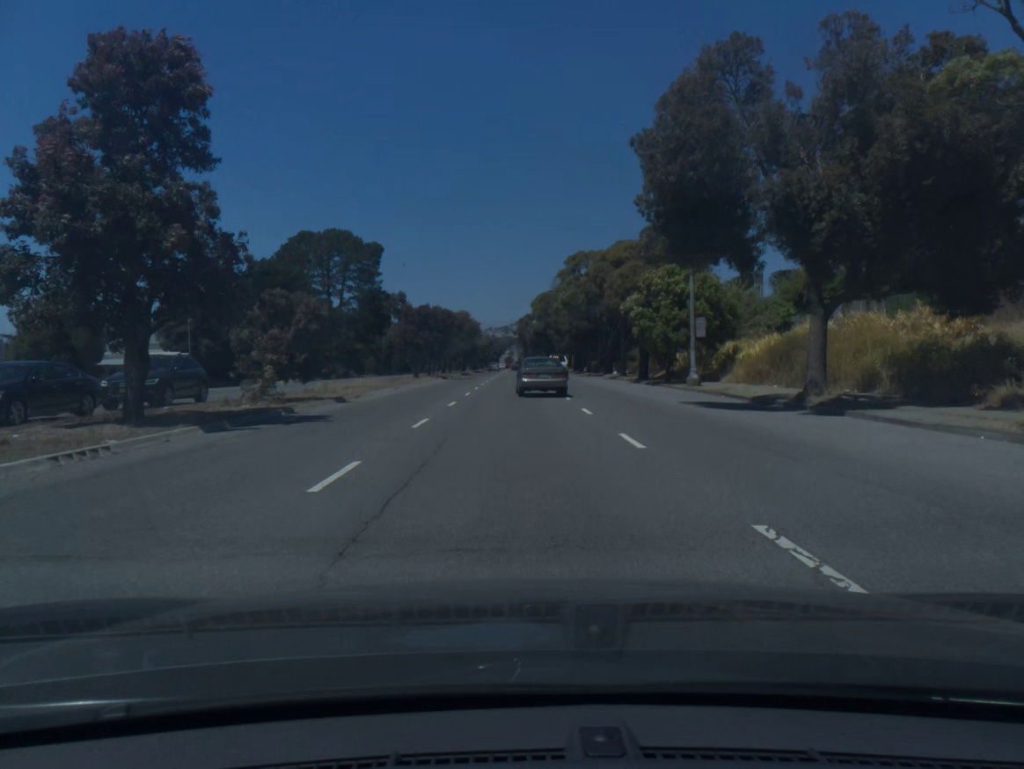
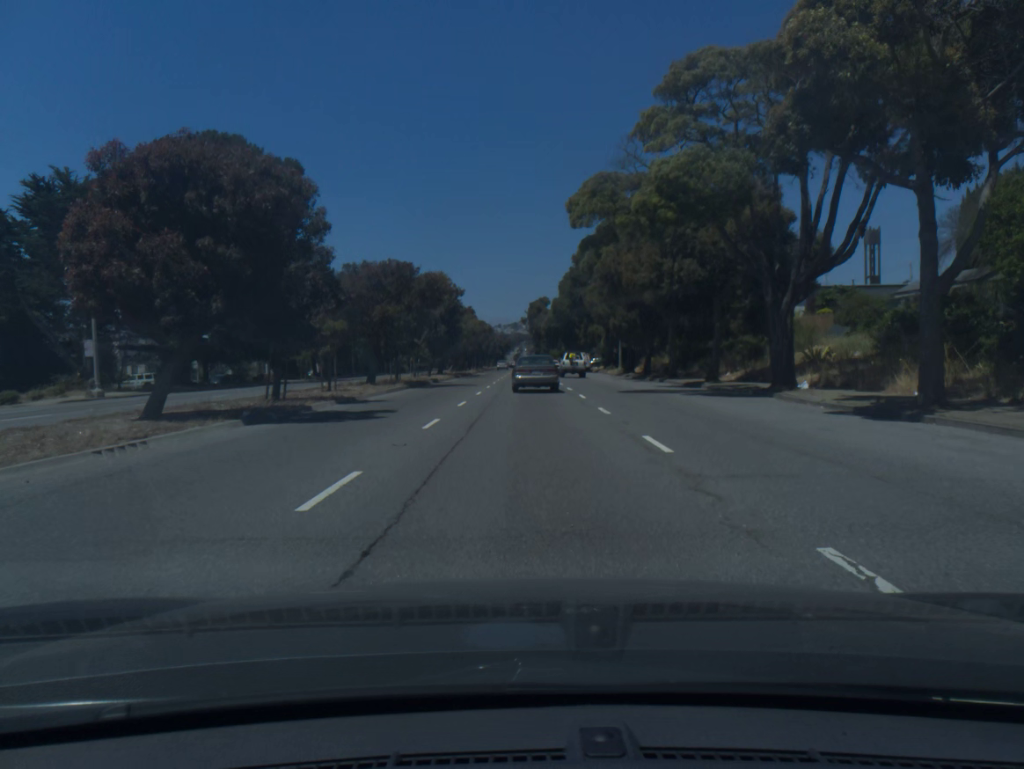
(-0.4, +45.2) m; -1°
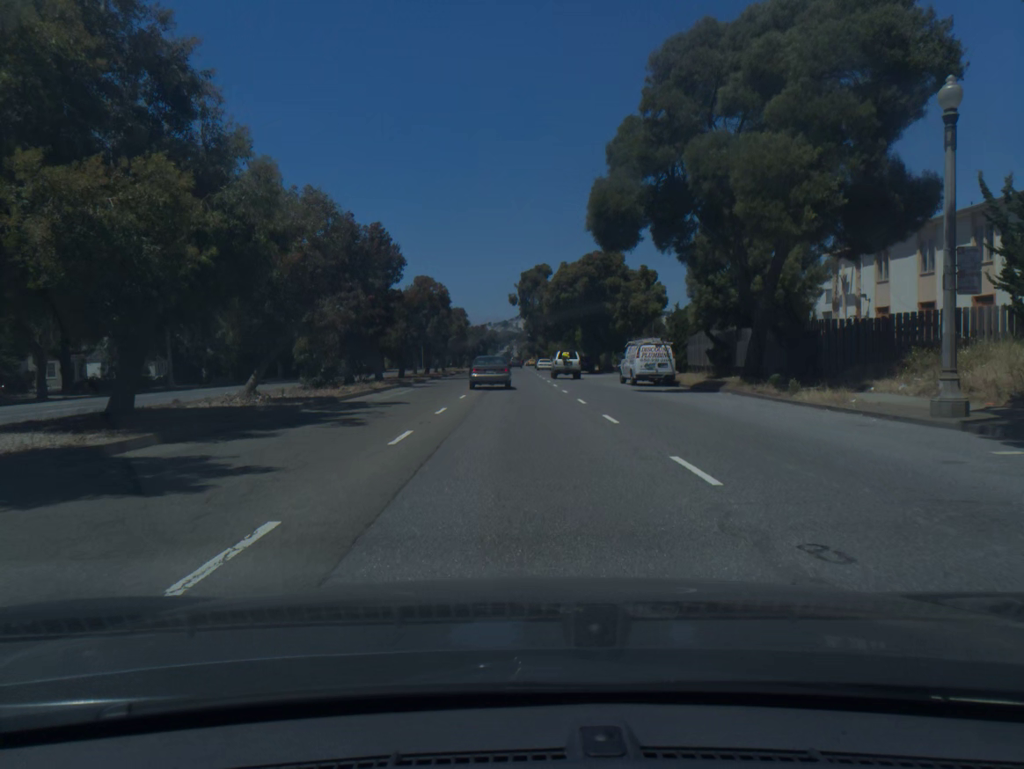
(+0.5, +54.6) m; +1°
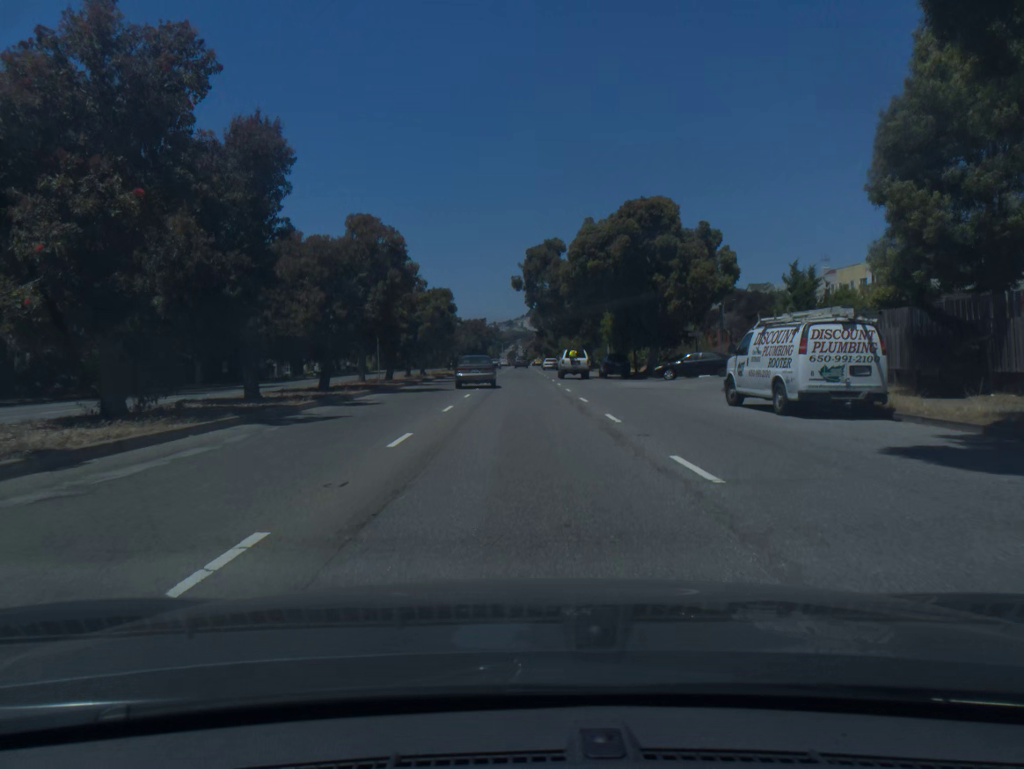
(-0.1, +21.7) m; 0°
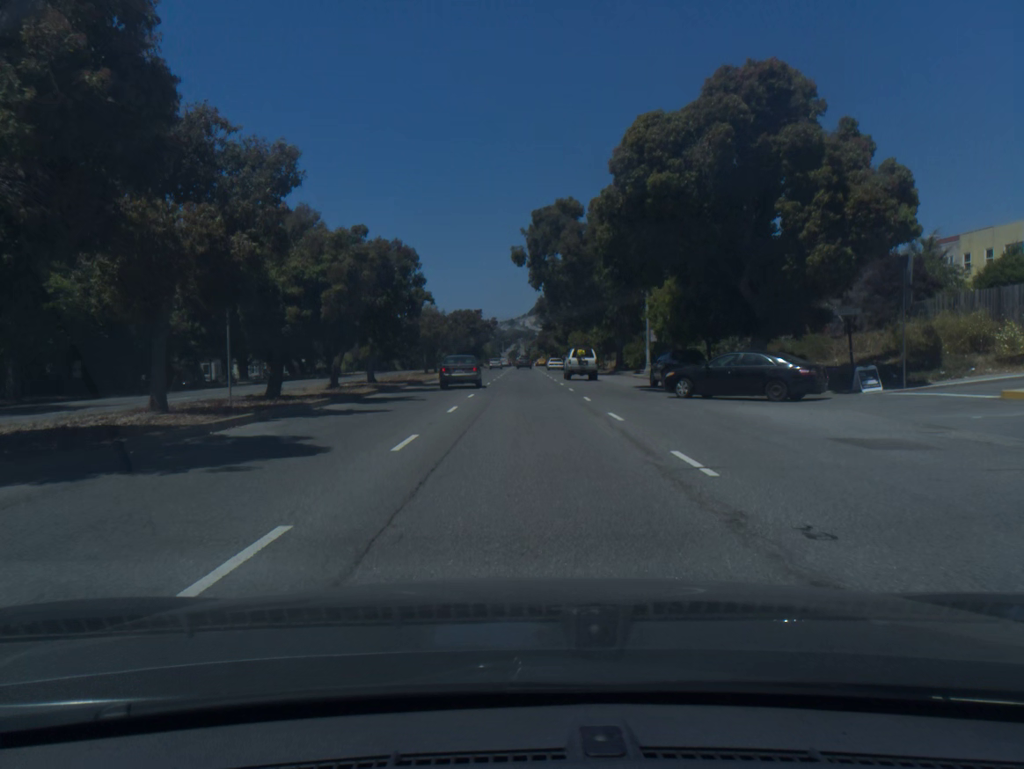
(0.0, +21.7) m; 0°
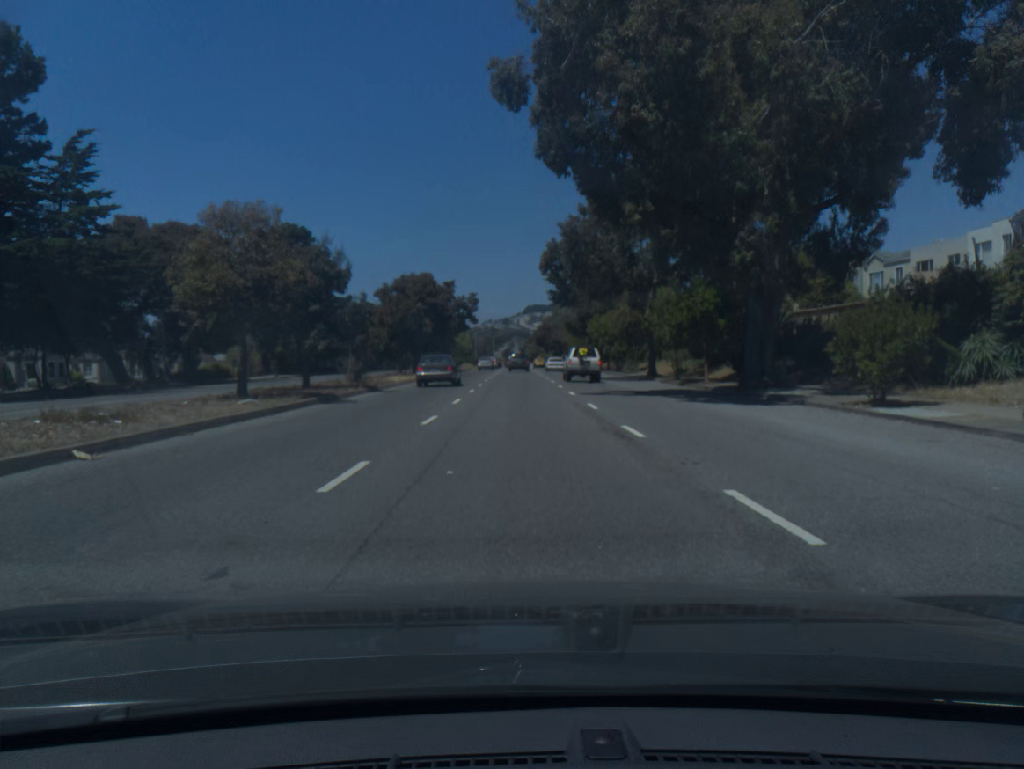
(+0.1, +40.1) m; 0°
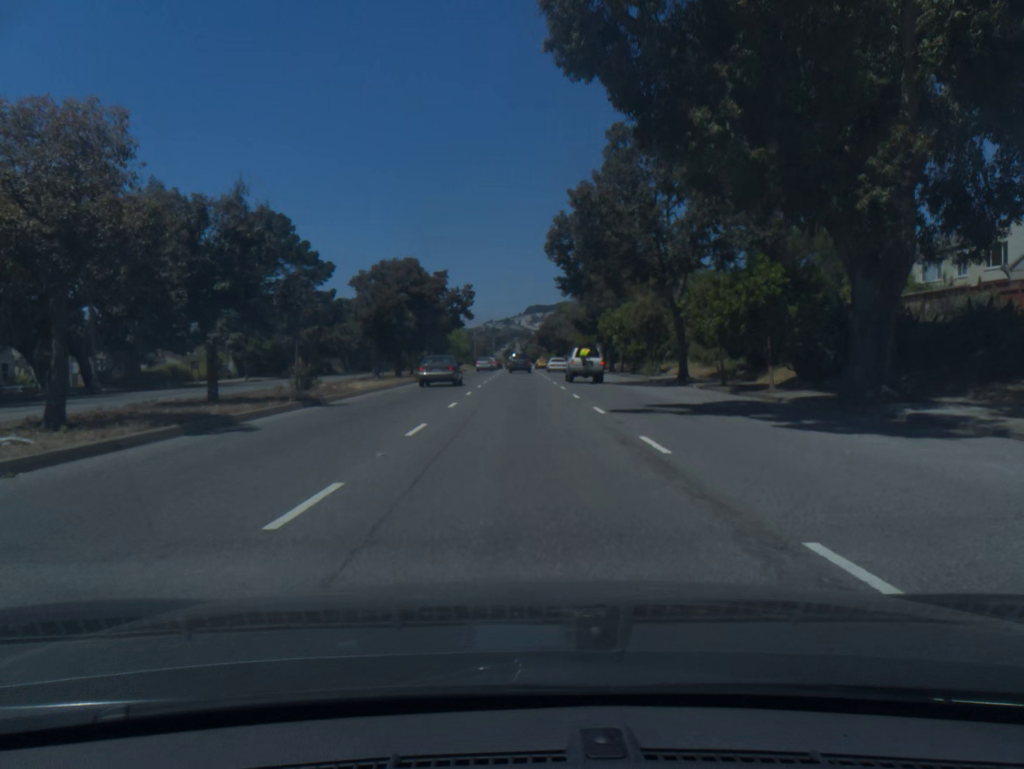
(0.0, +9.0) m; 0°
